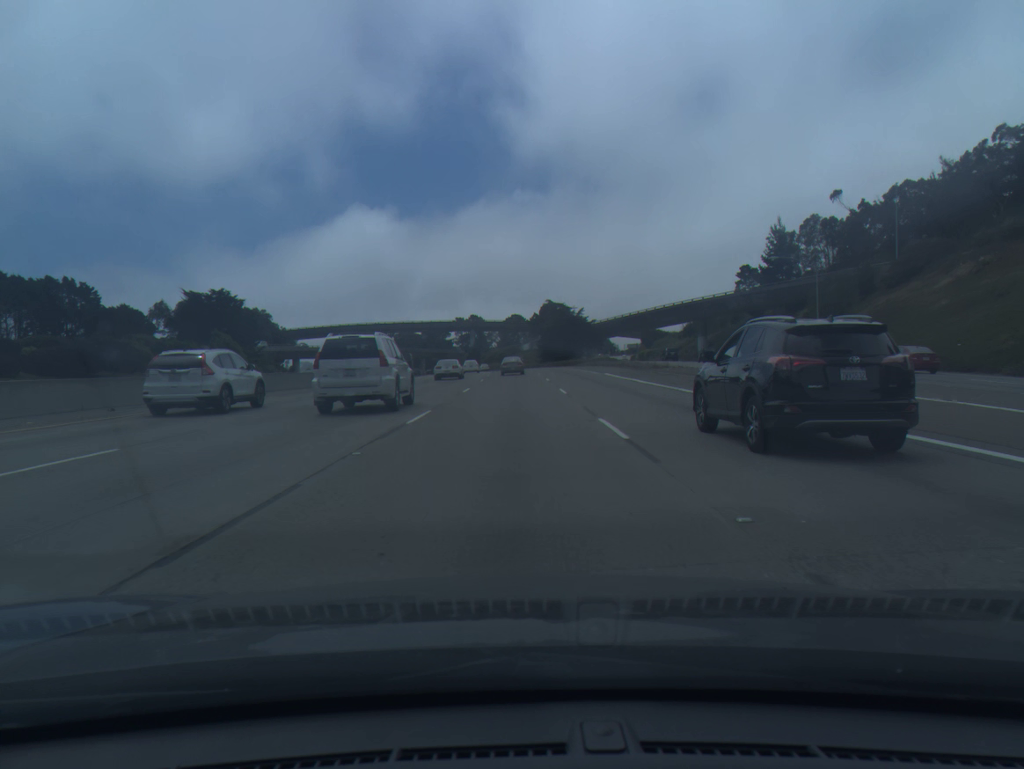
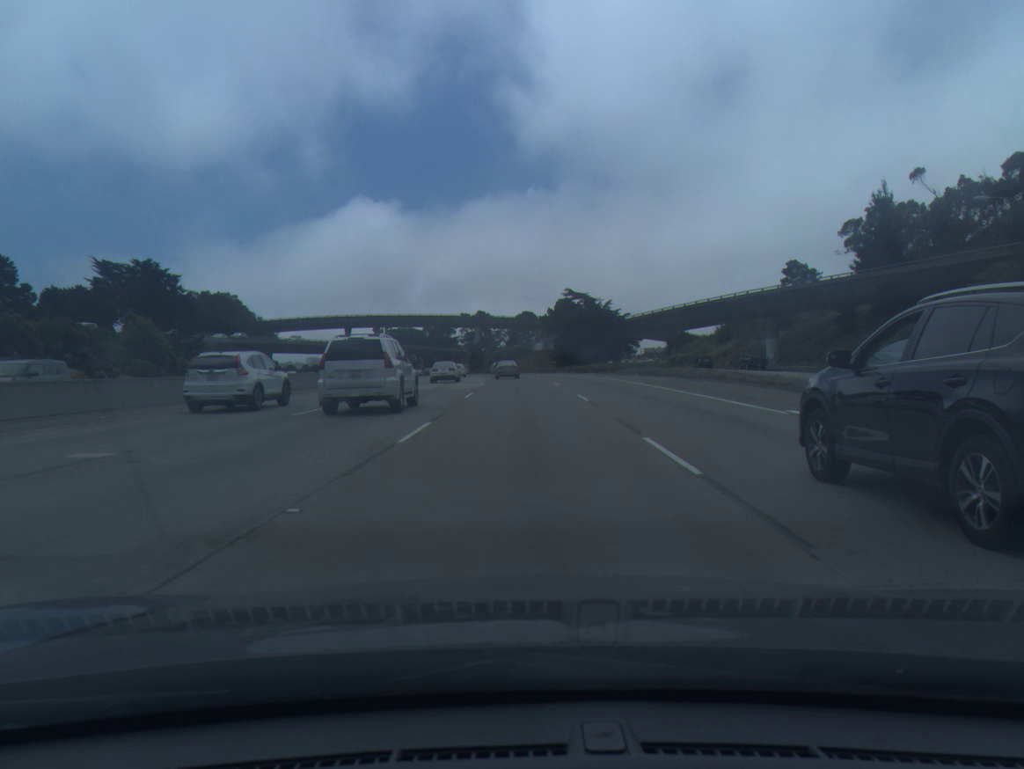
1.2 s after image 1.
(-0.3, +32.6) m; -1°
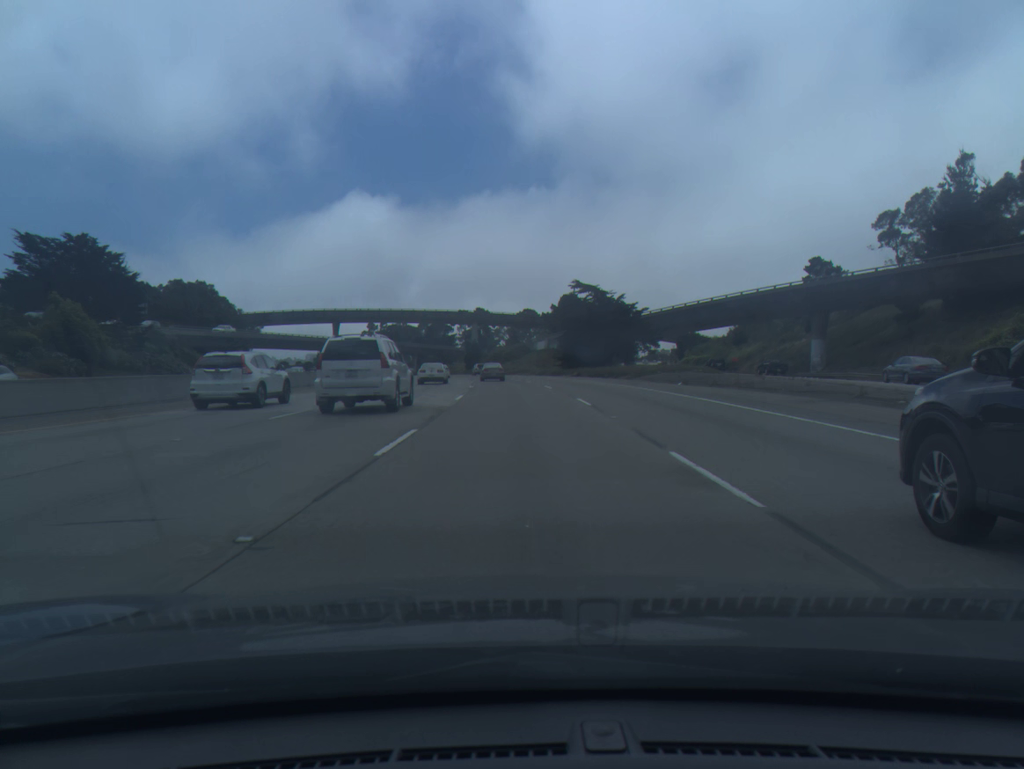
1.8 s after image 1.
(0.0, +16.2) m; 0°
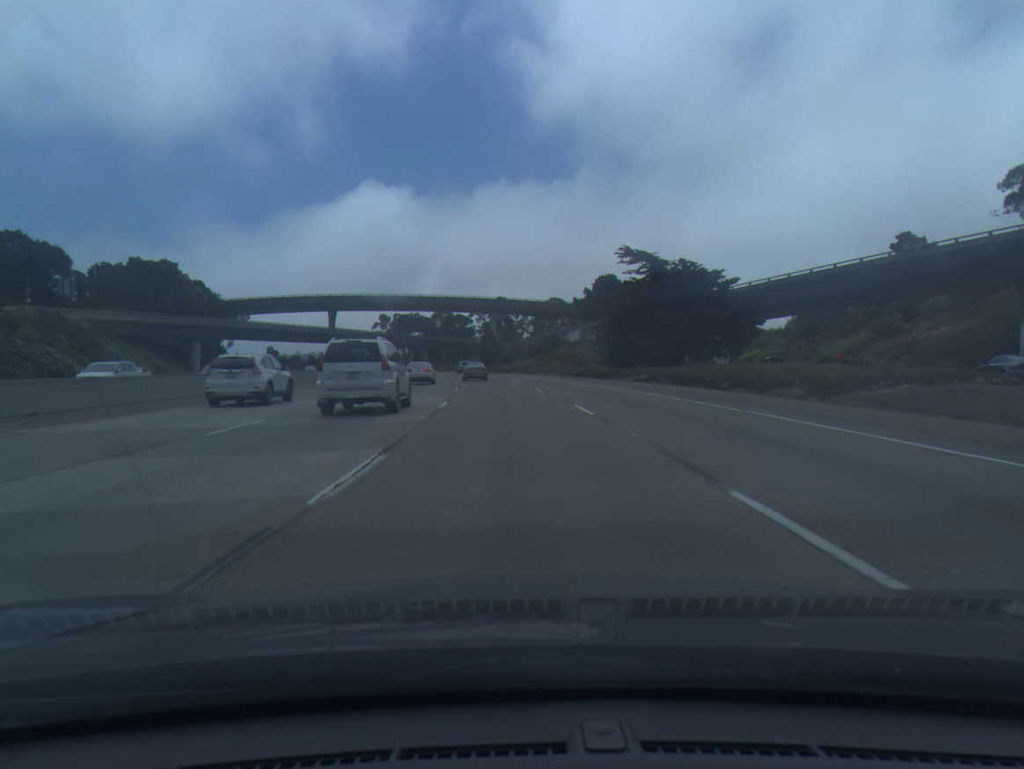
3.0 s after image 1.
(-0.4, +32.5) m; -2°
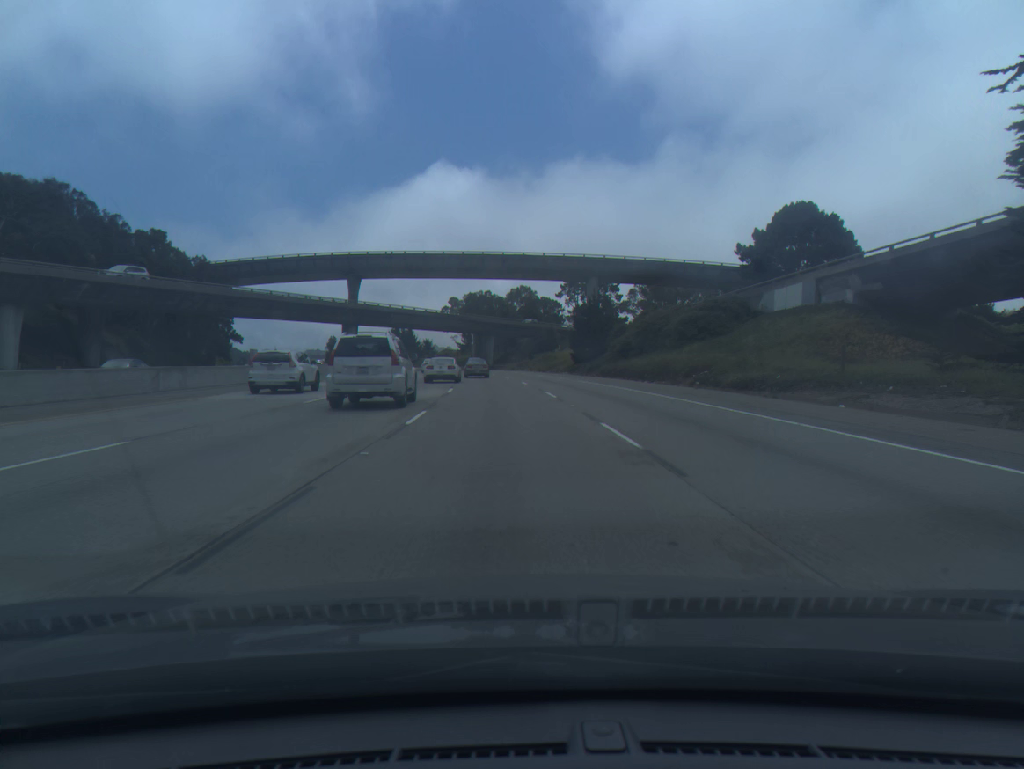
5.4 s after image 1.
(-3.5, +65.2) m; -6°
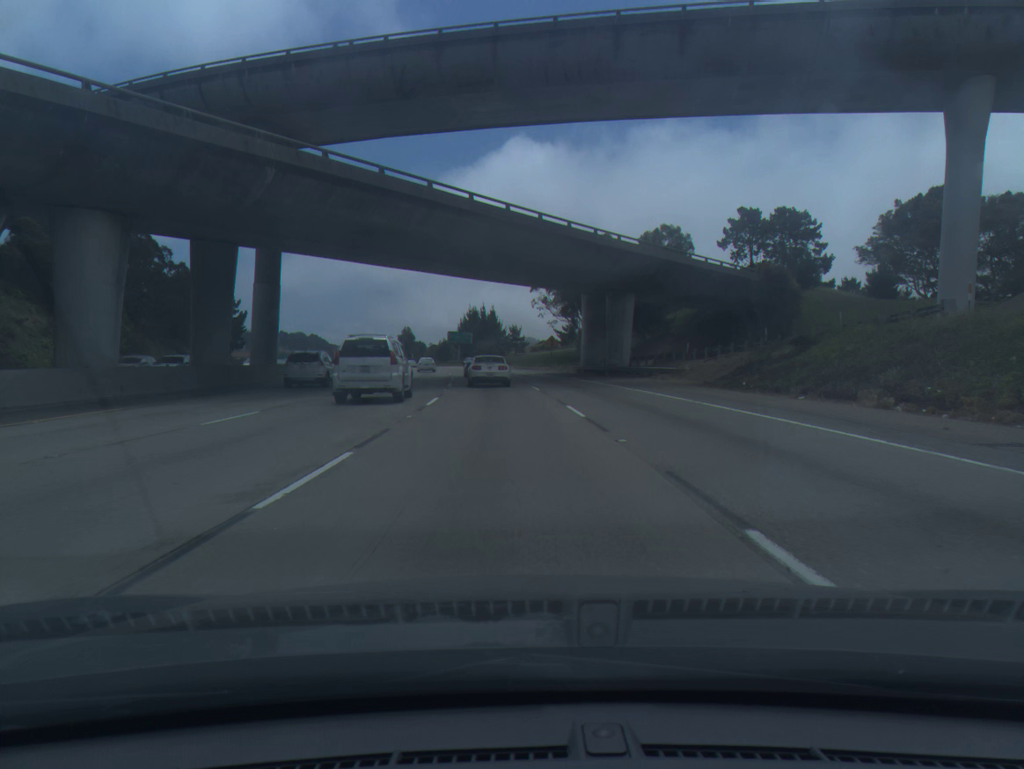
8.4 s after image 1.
(-5.3, +81.4) m; -7°
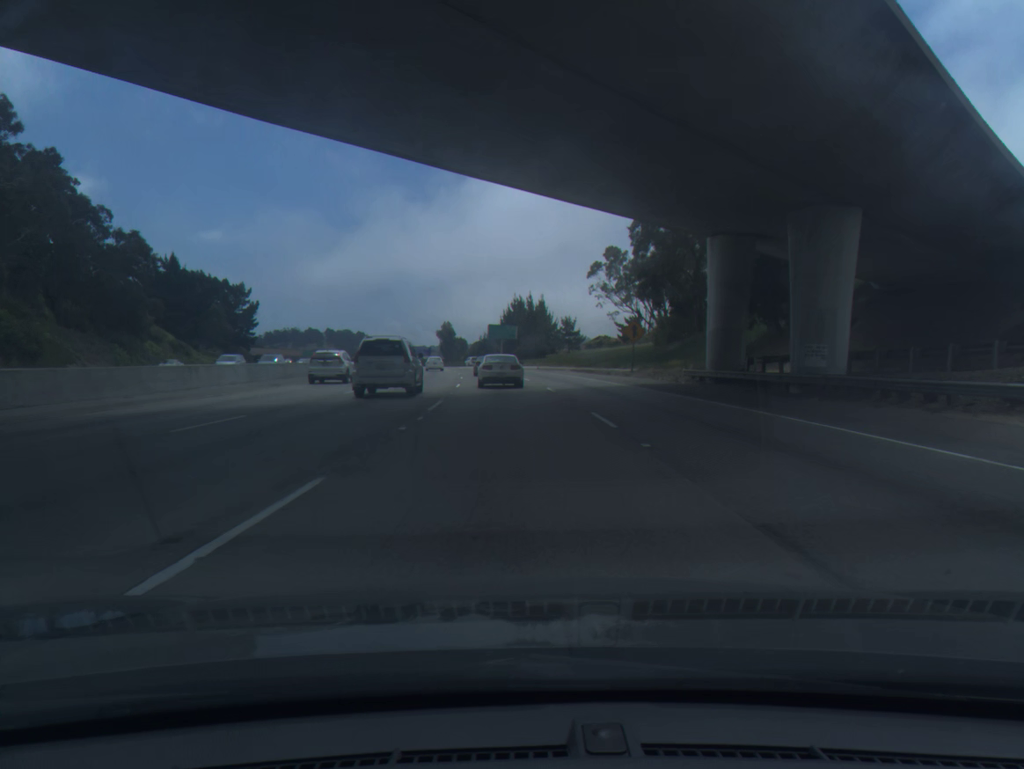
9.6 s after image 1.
(-1.0, +31.8) m; -3°
